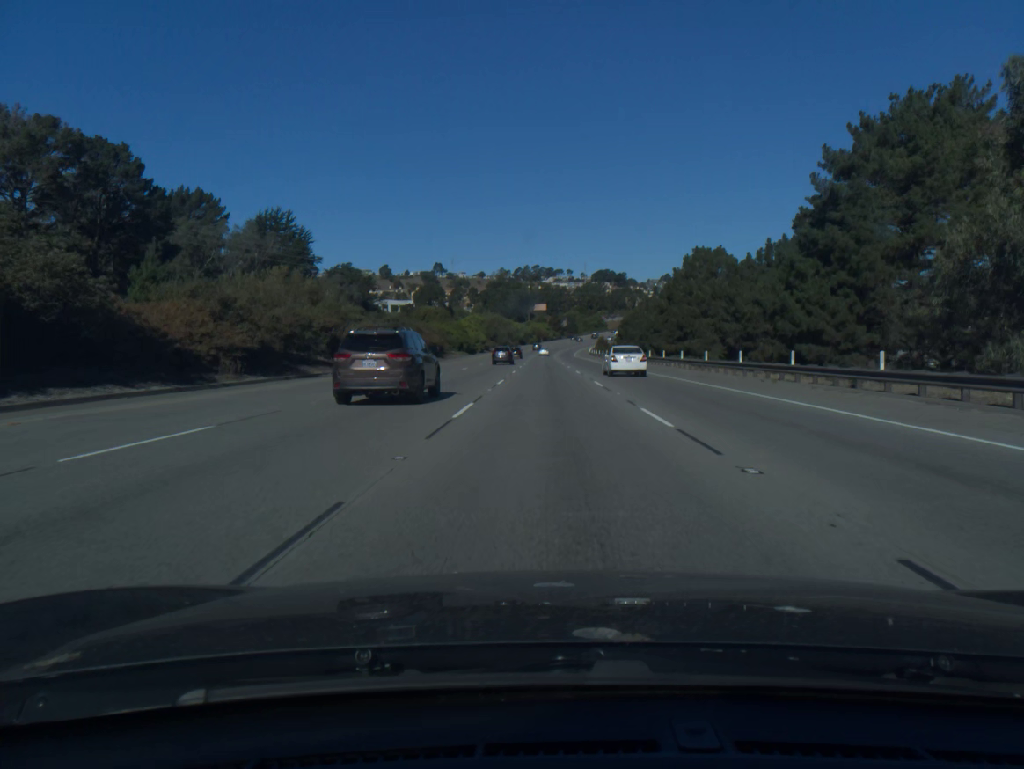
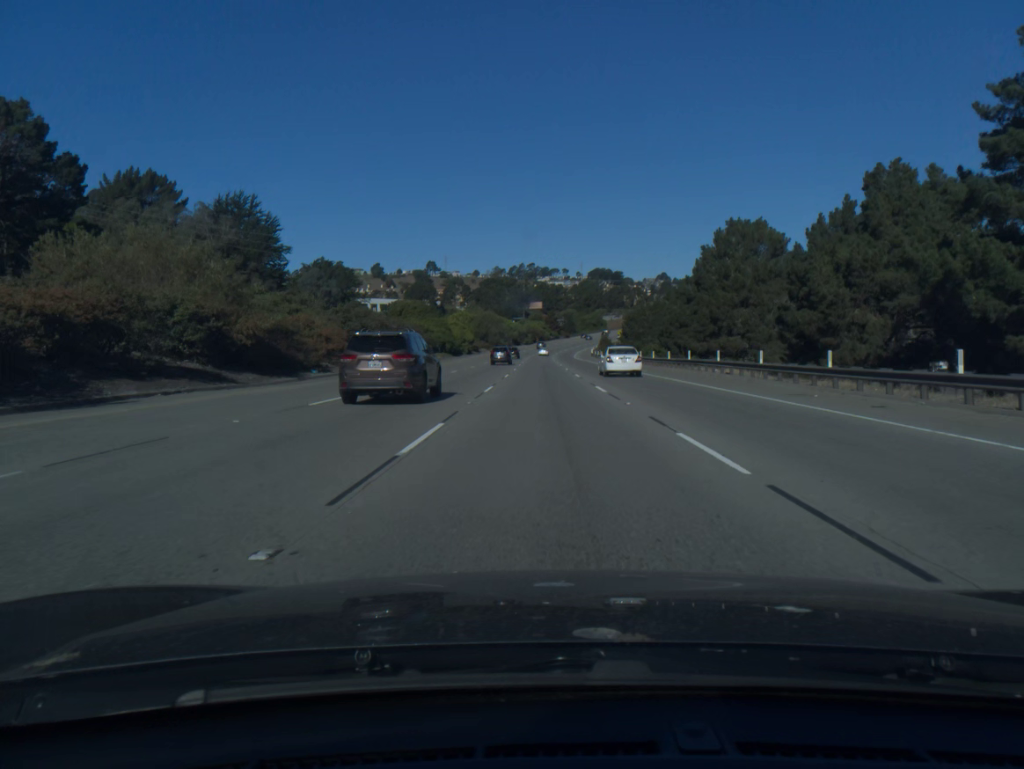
(0.0, +19.4) m; 0°
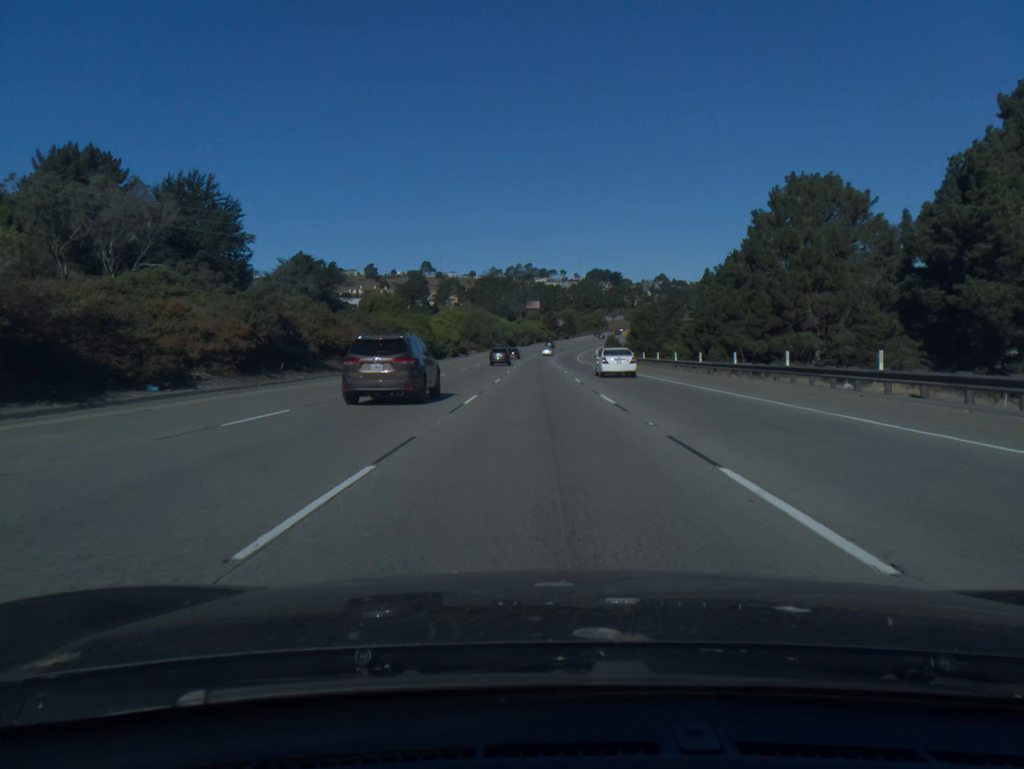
(0.0, +19.4) m; 0°
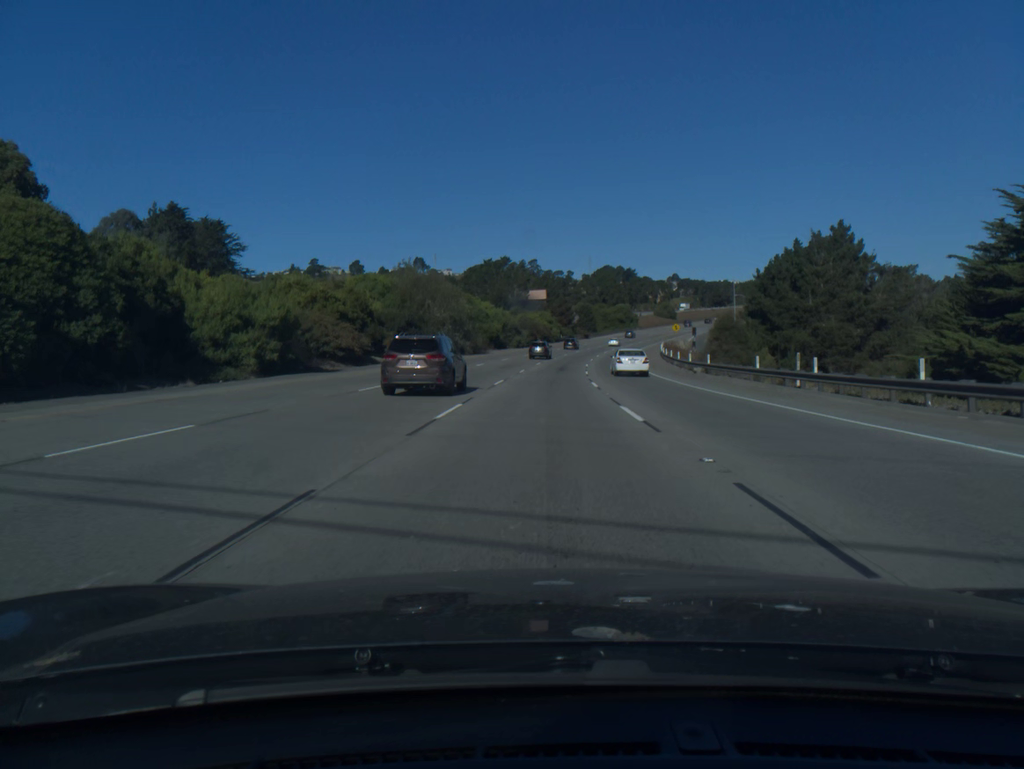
(-0.4, +77.7) m; 0°
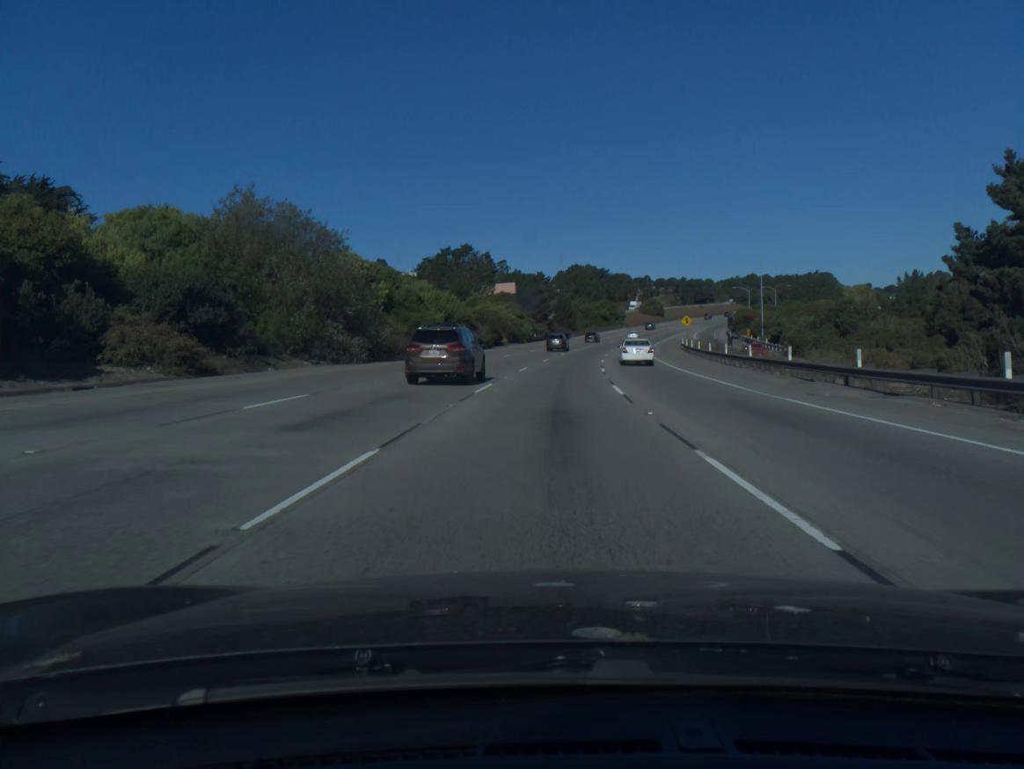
(+0.5, +38.4) m; +2°
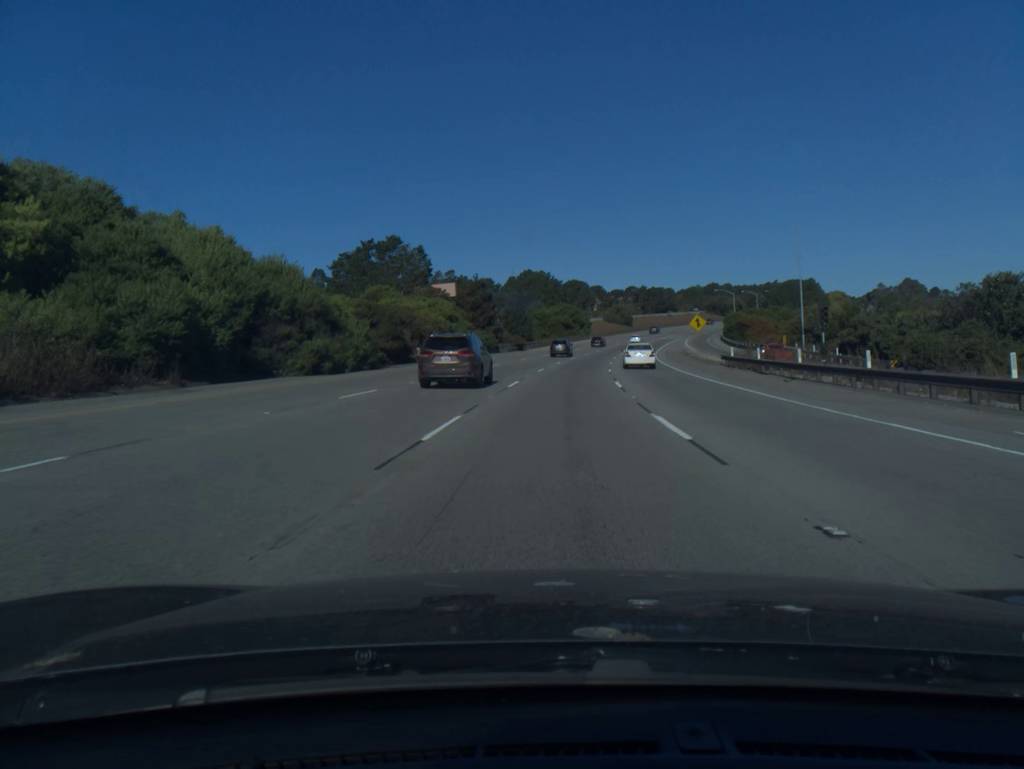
(+1.2, +37.9) m; +4°
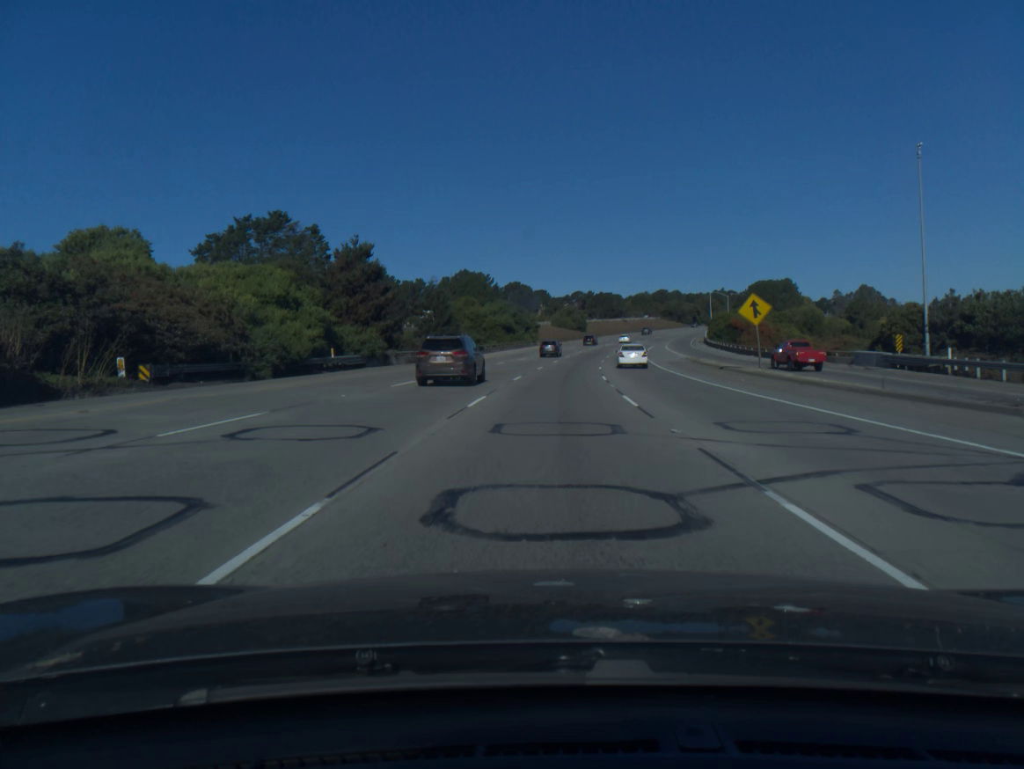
(+1.3, +37.5) m; +4°
